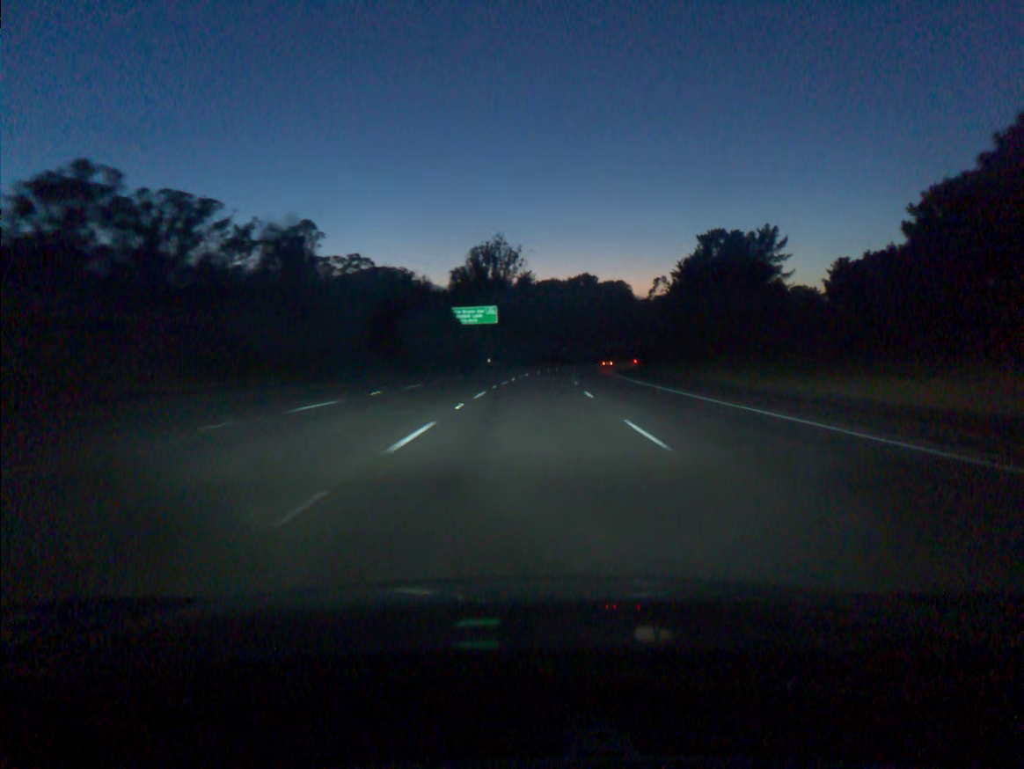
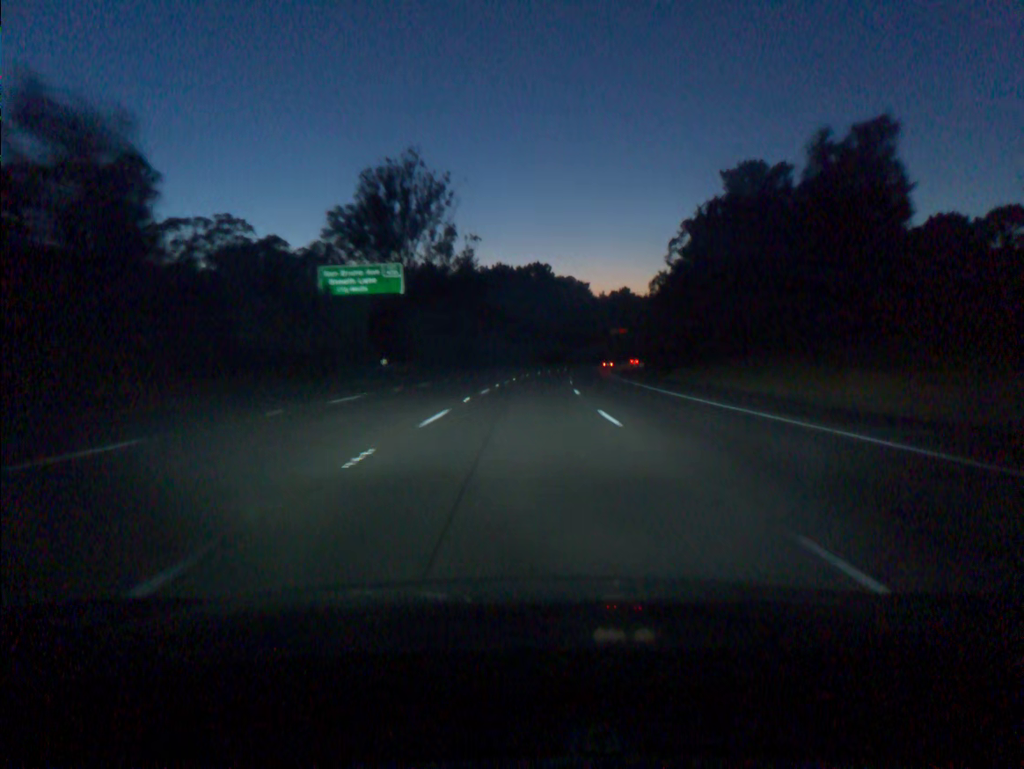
(+1.9, +54.2) m; +4°
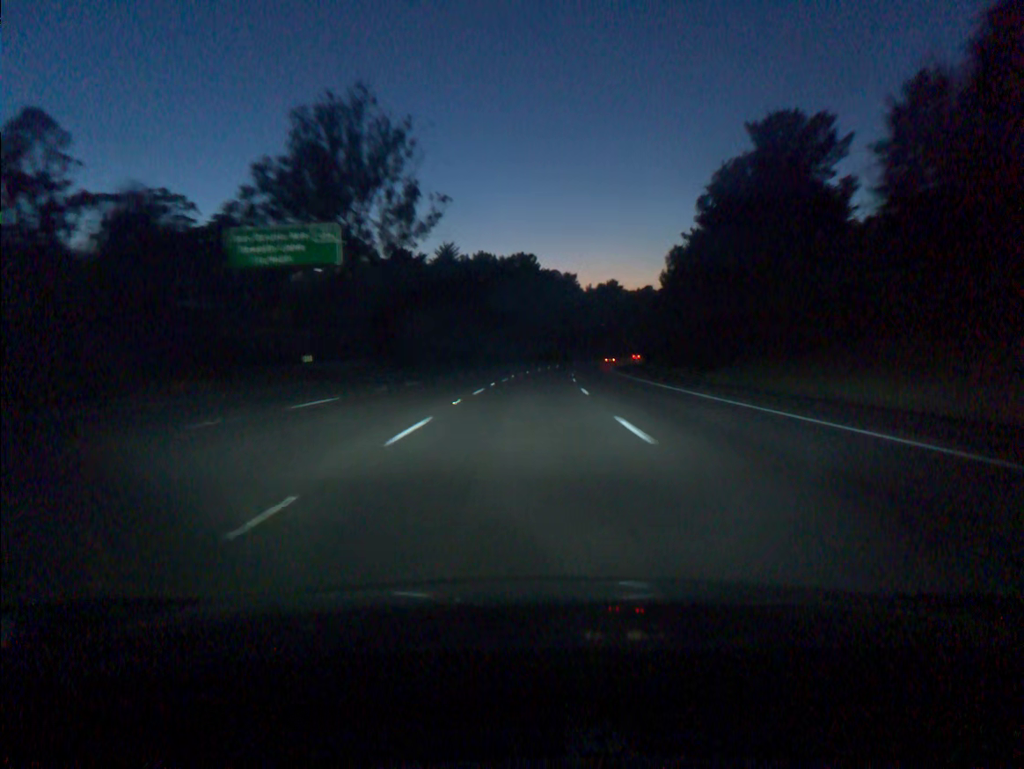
(+0.2, +18.2) m; +1°
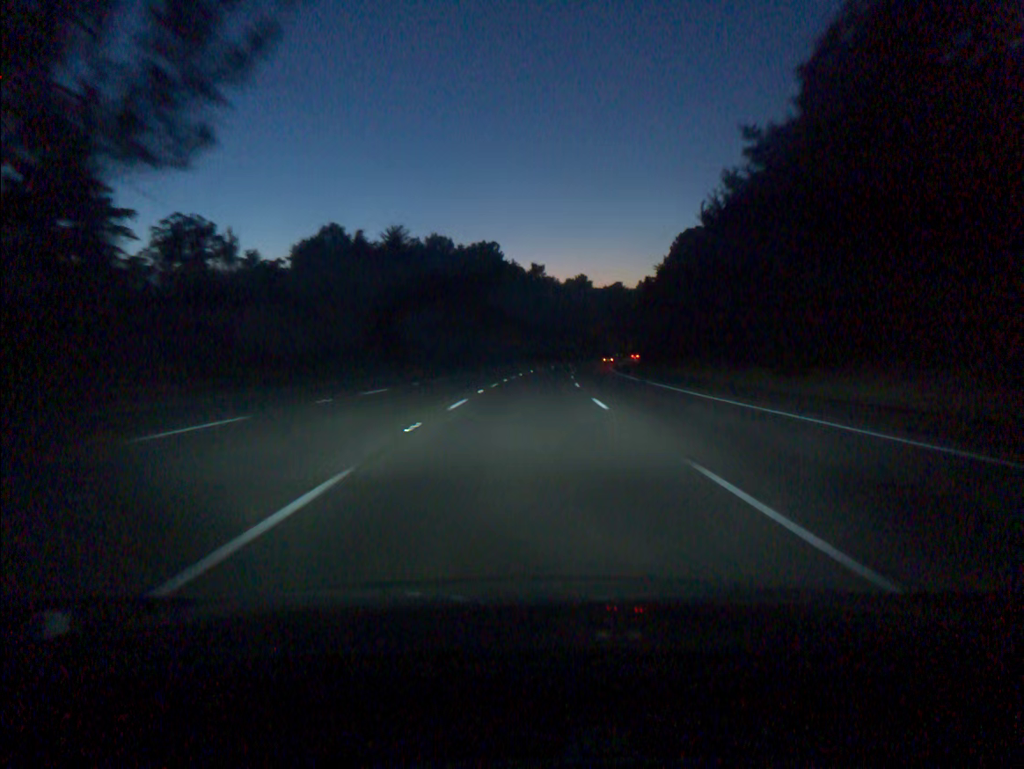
(+0.8, +36.4) m; +3°
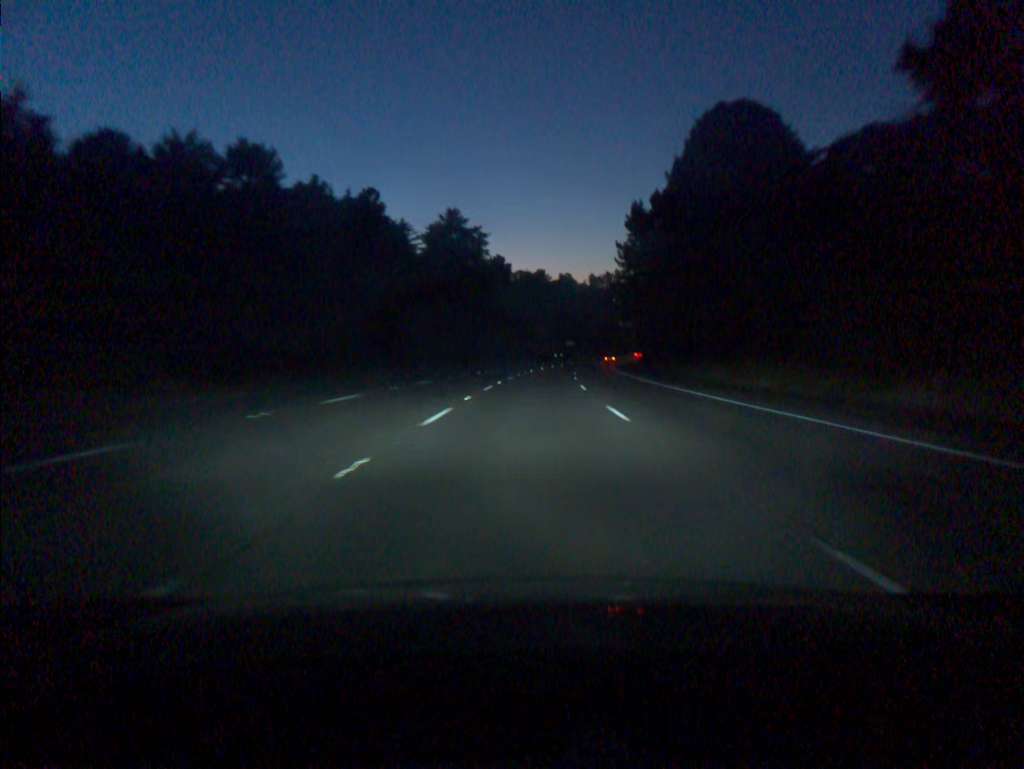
(+5.2, +91.4) m; +6°
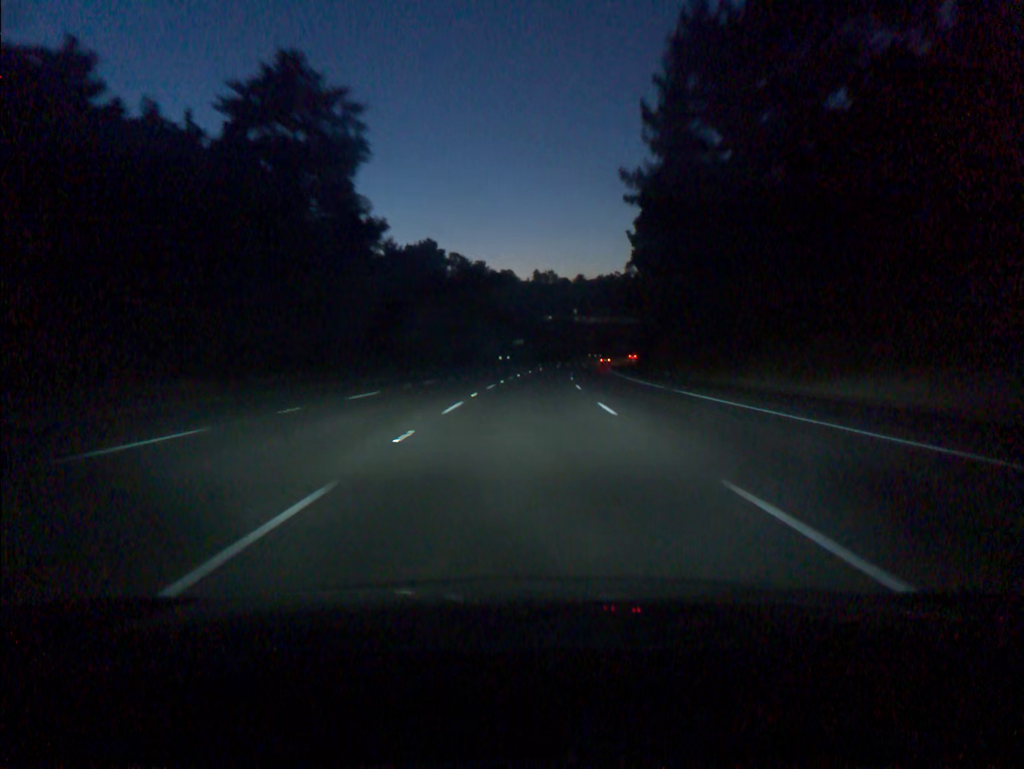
(+2.0, +55.2) m; +4°
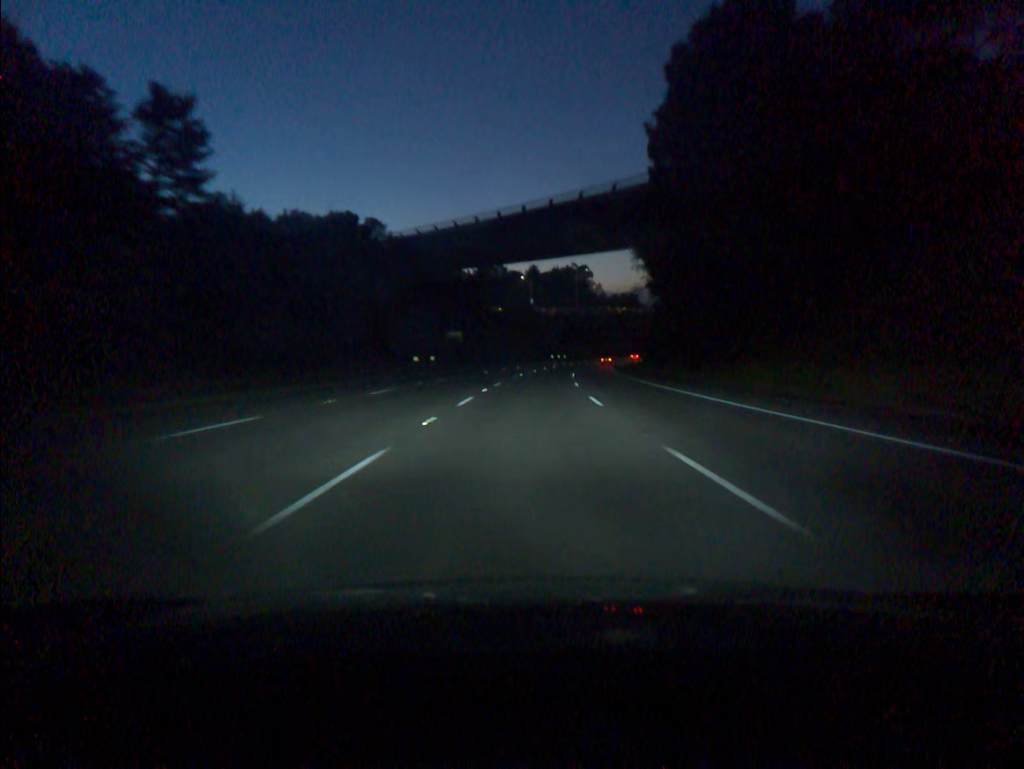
(+1.8, +55.4) m; +4°
